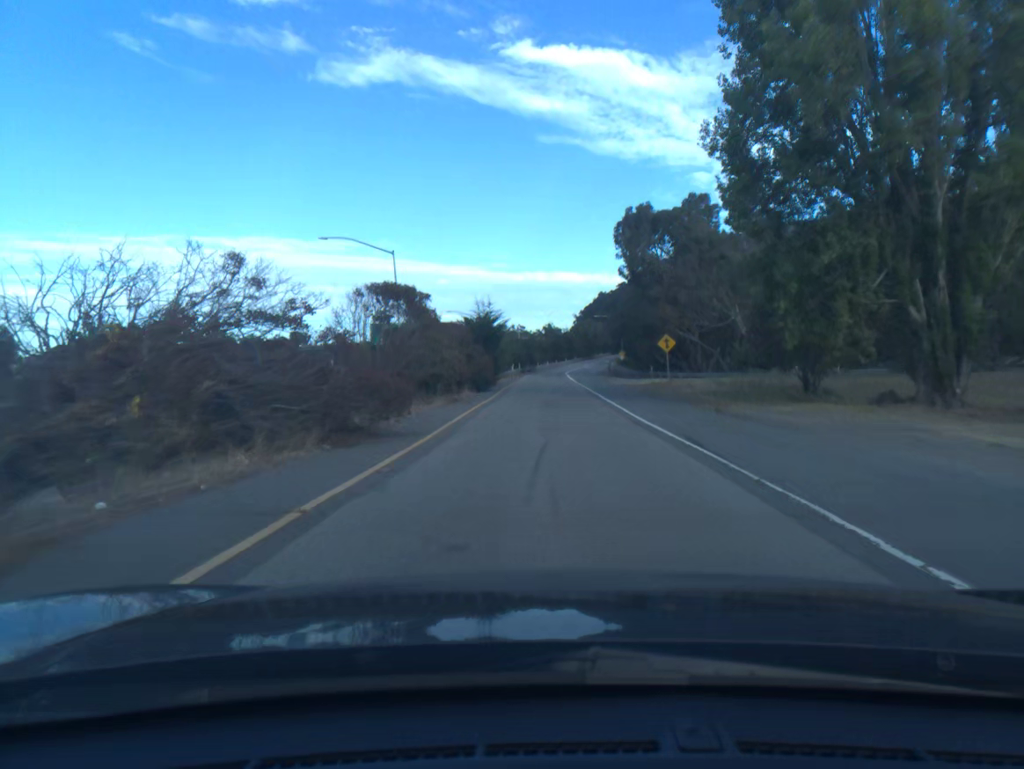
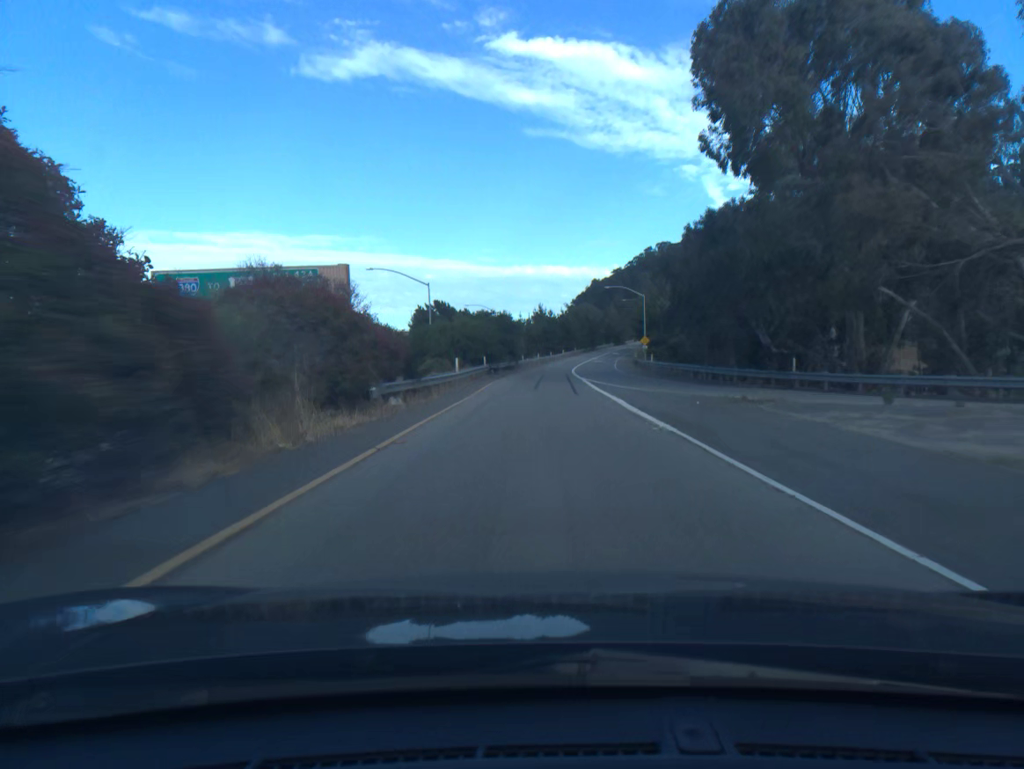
(+0.3, +44.6) m; +1°
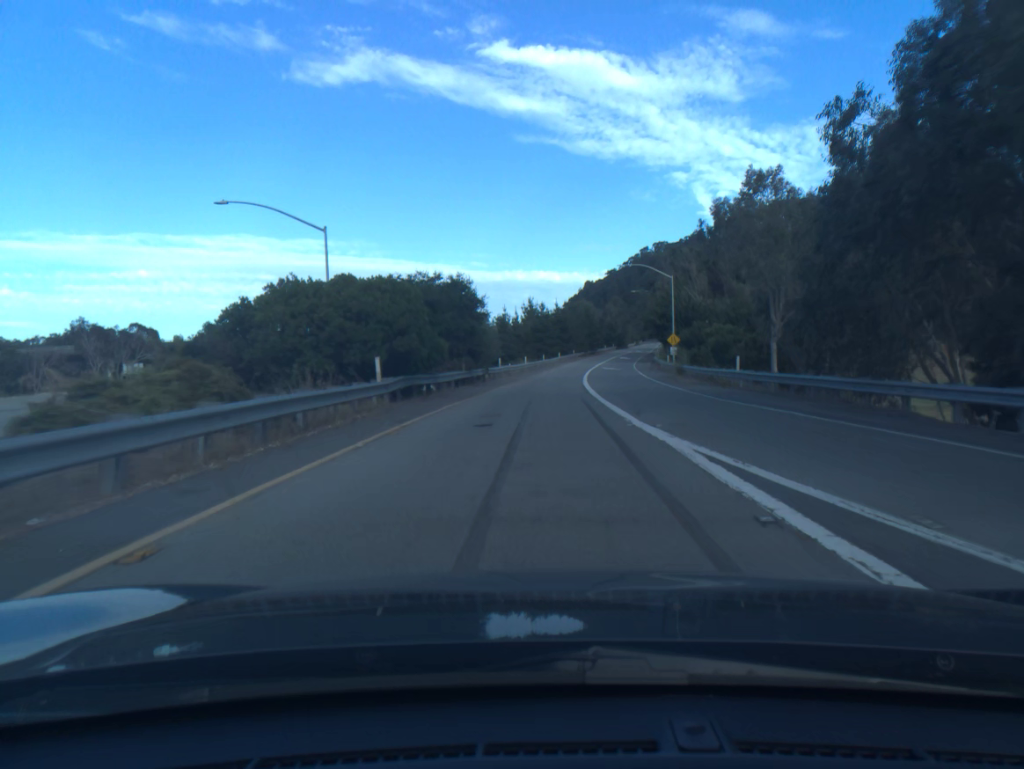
(+0.1, +29.5) m; +1°
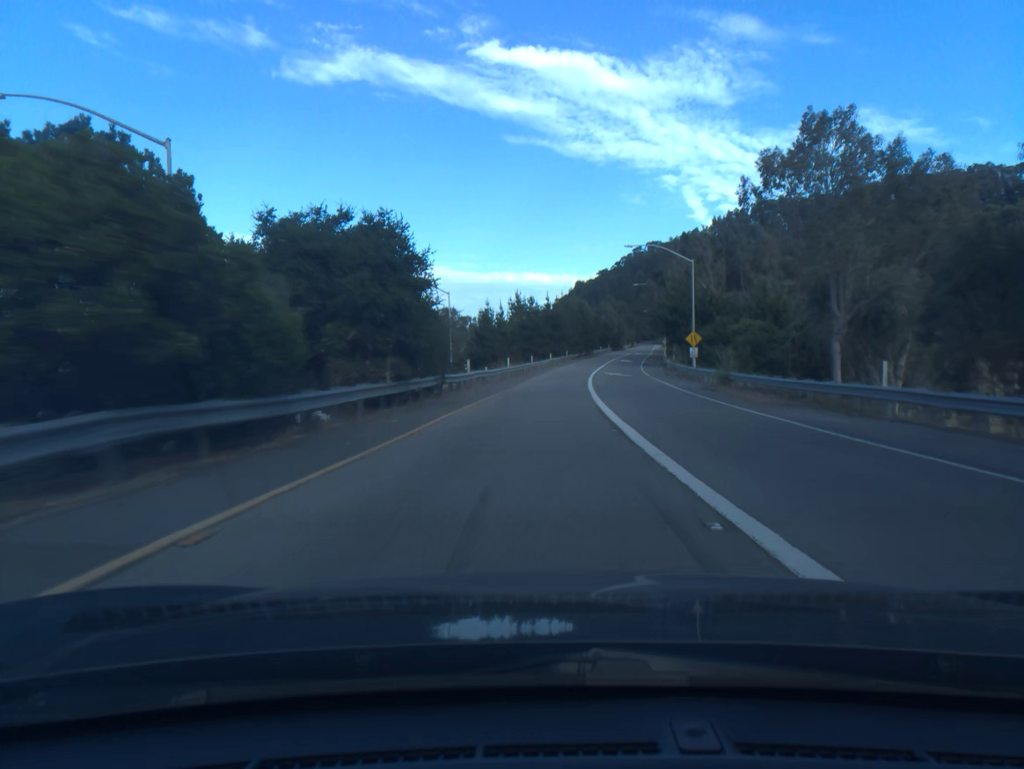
(+0.1, +14.6) m; +1°
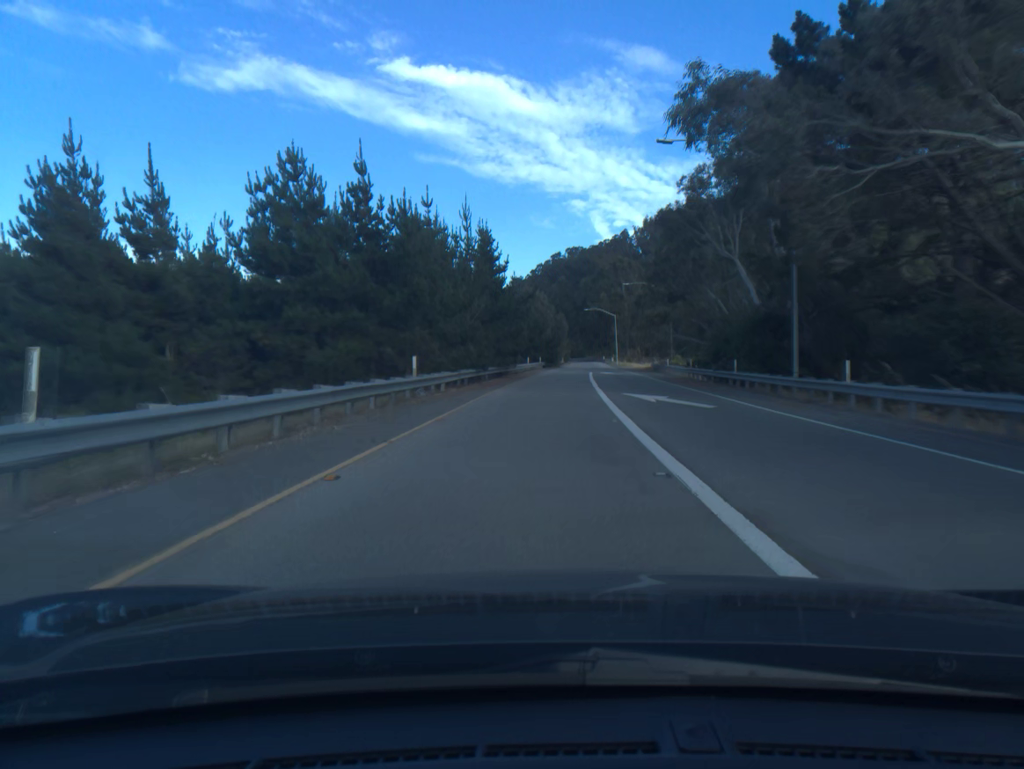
(+4.2, +73.5) m; +7°
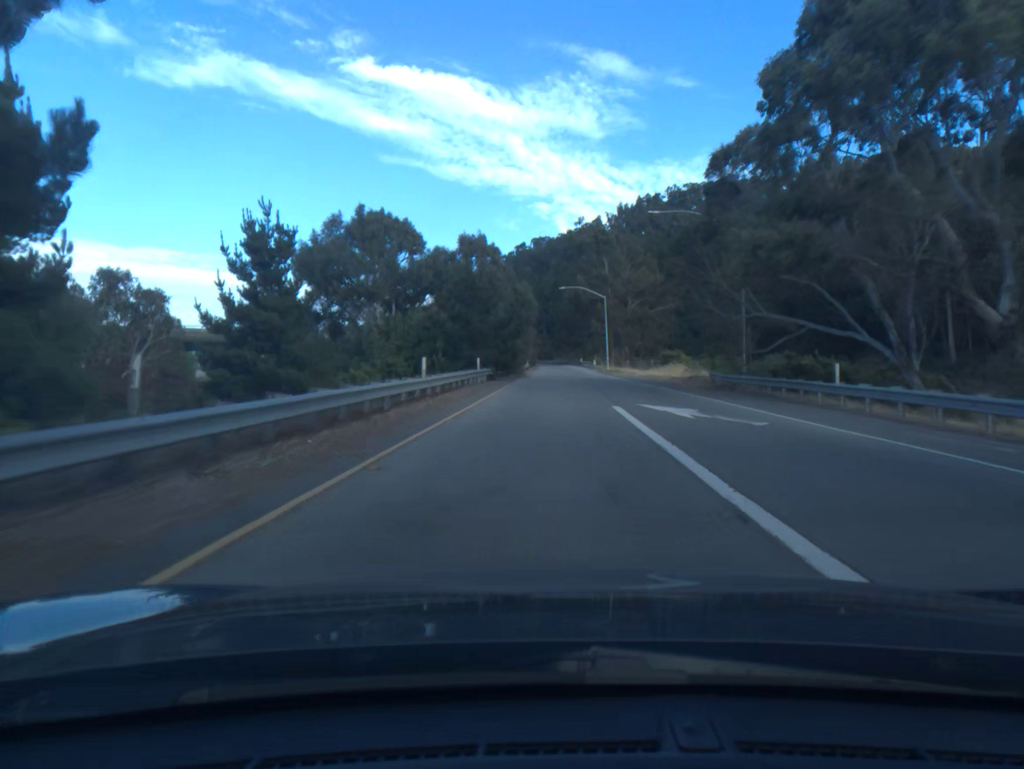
(+1.2, +44.5) m; +3°
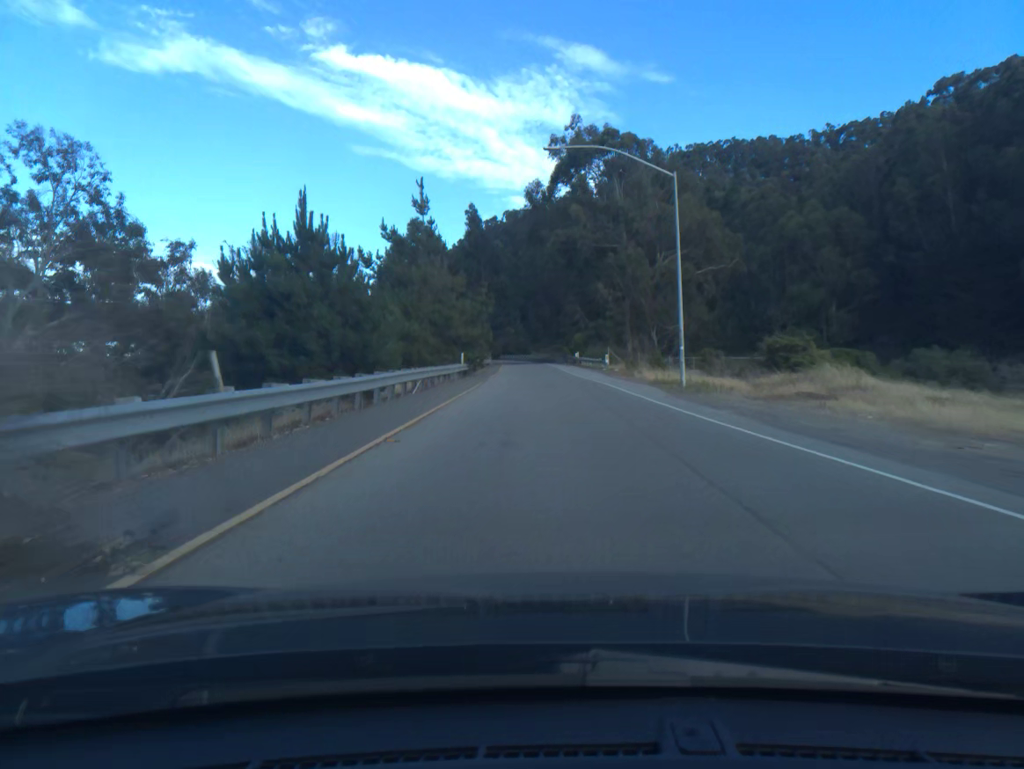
(+1.0, +58.6) m; +2°
